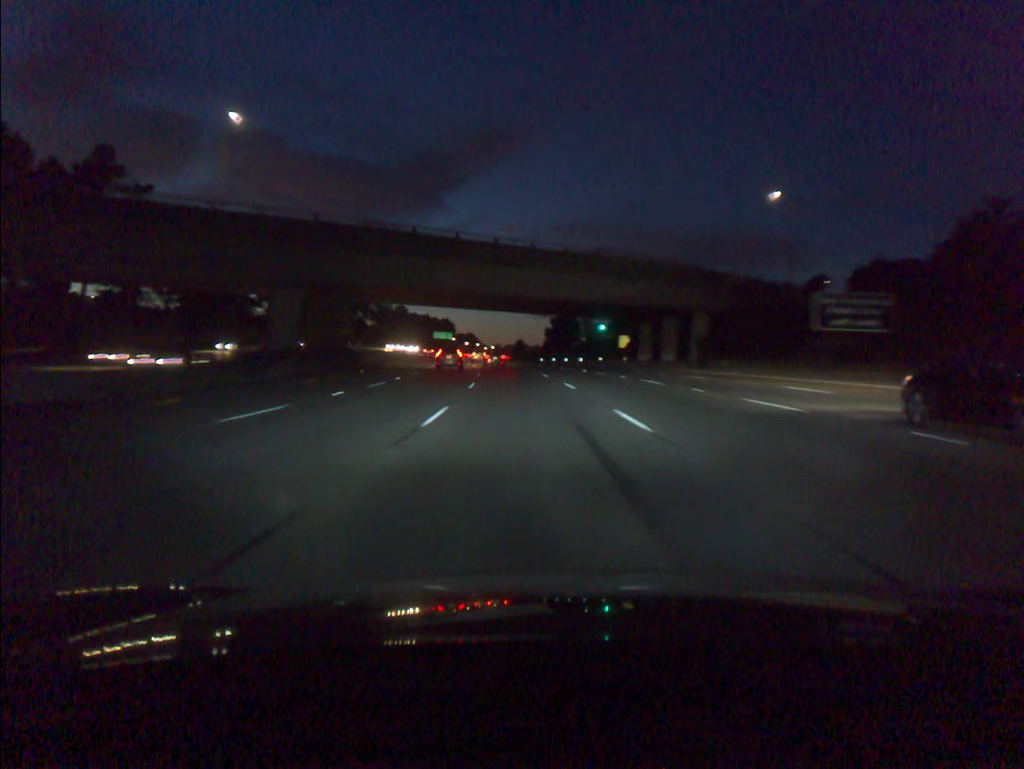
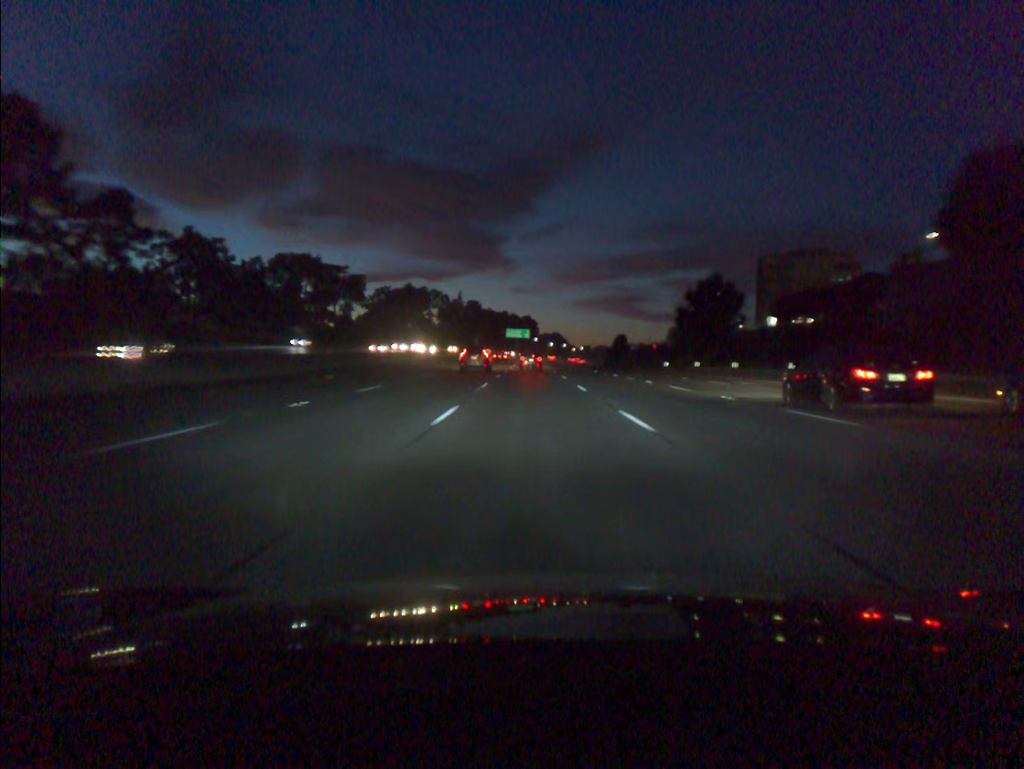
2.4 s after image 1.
(-4.2, +71.3) m; -6°
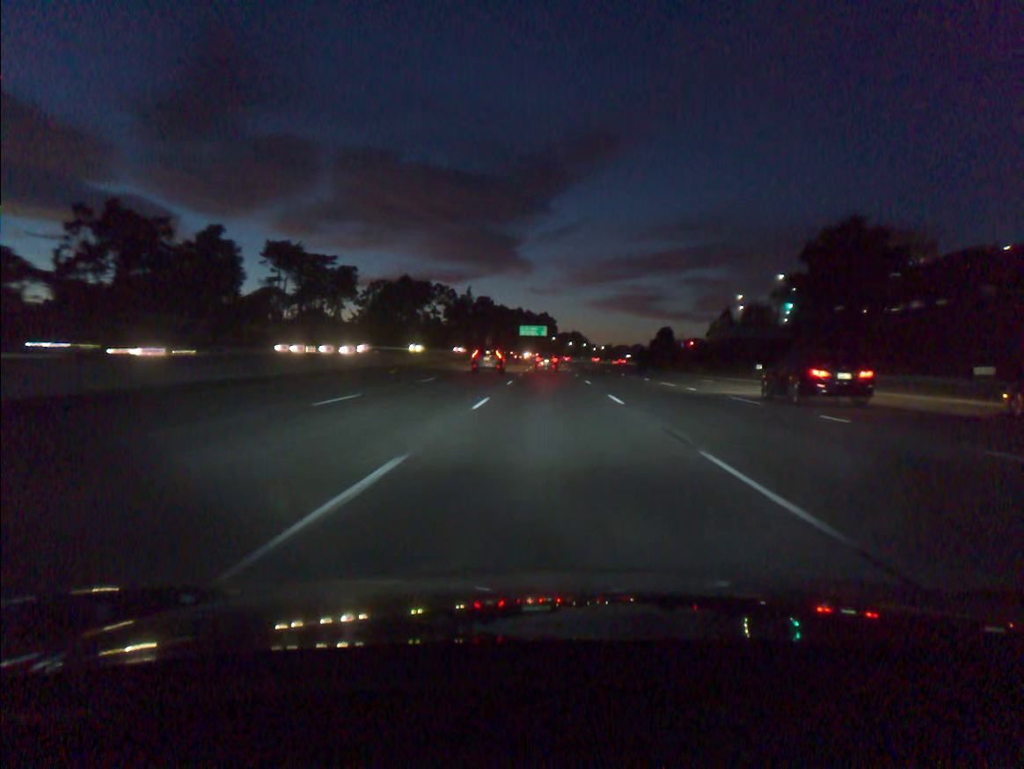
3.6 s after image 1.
(-0.5, +35.5) m; -1°
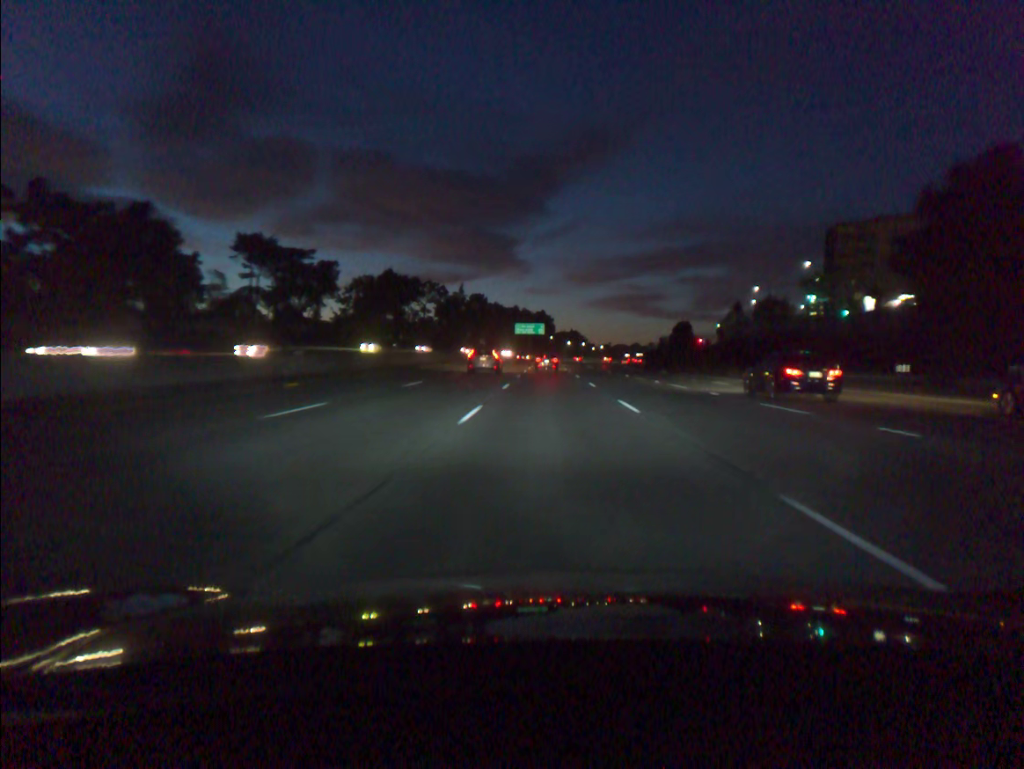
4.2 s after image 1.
(0.0, +17.7) m; 0°
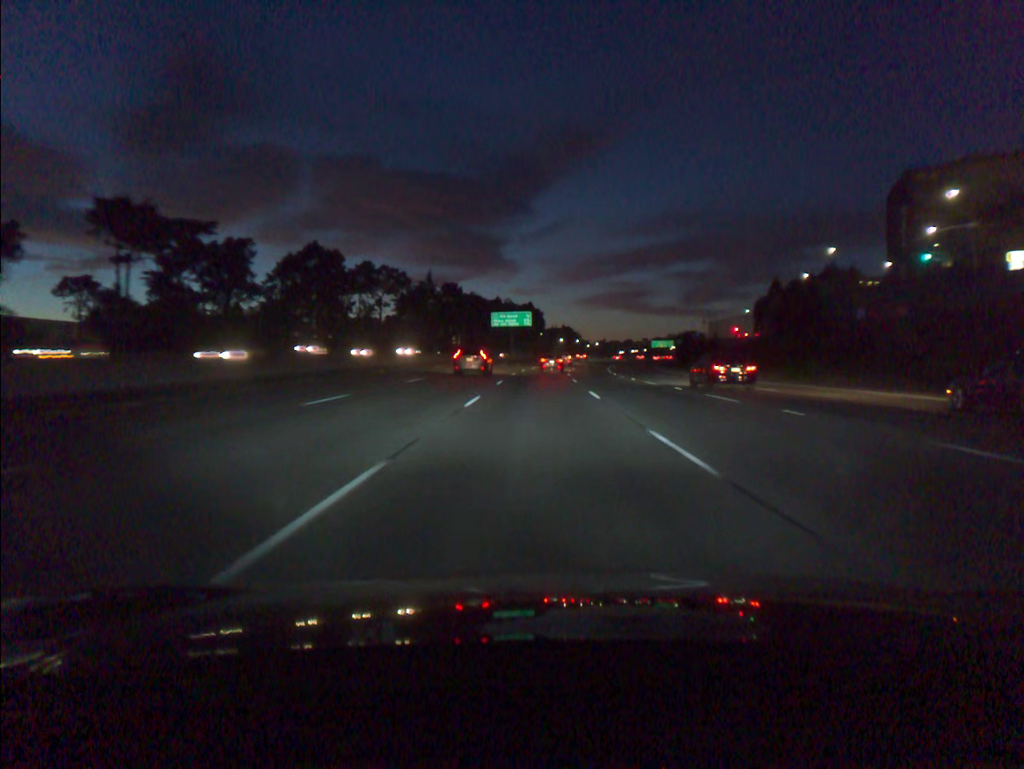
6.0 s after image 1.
(+0.4, +52.8) m; +1°
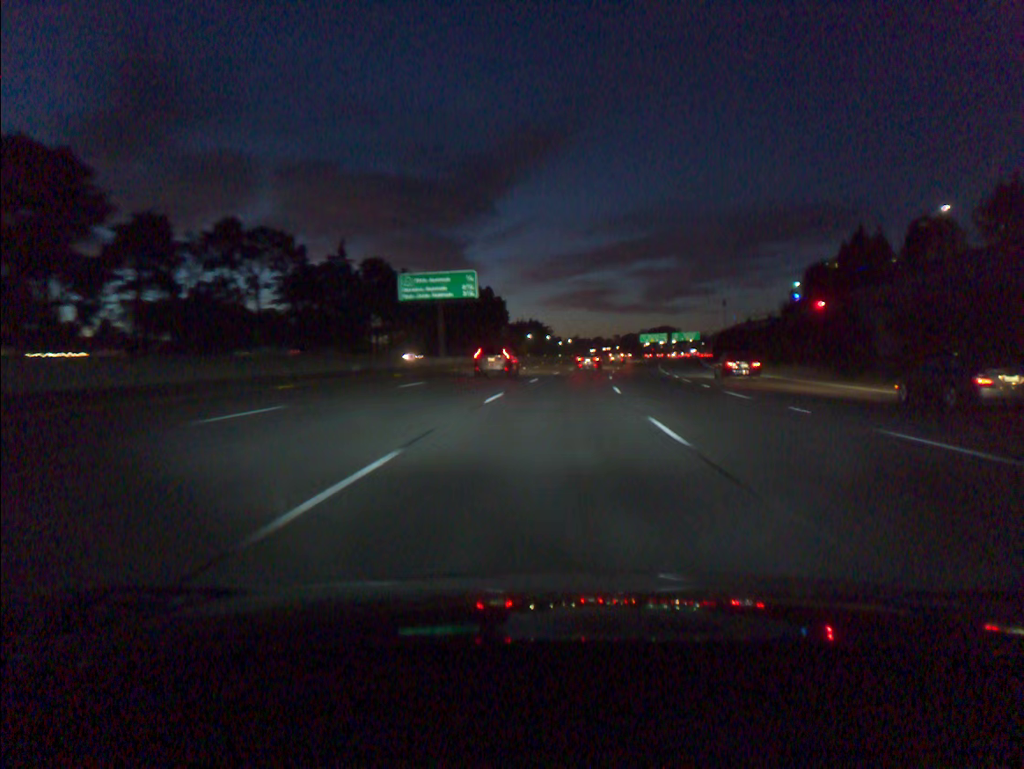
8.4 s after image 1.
(+0.7, +69.7) m; +2°
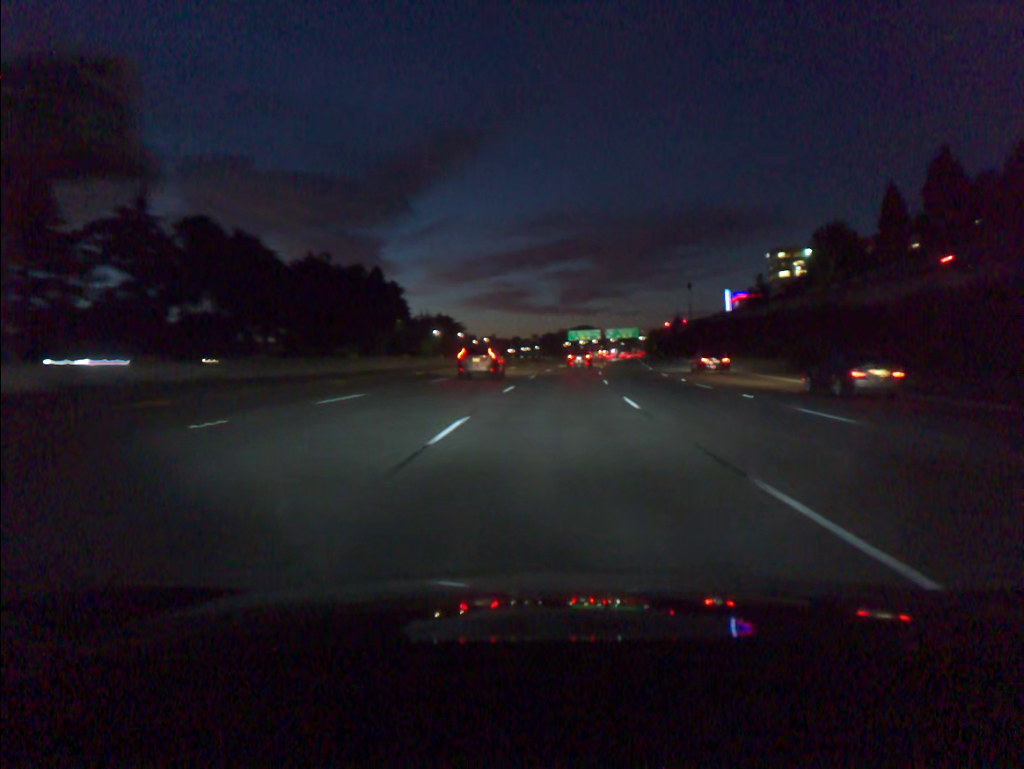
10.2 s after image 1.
(+2.5, +51.8) m; +6°
